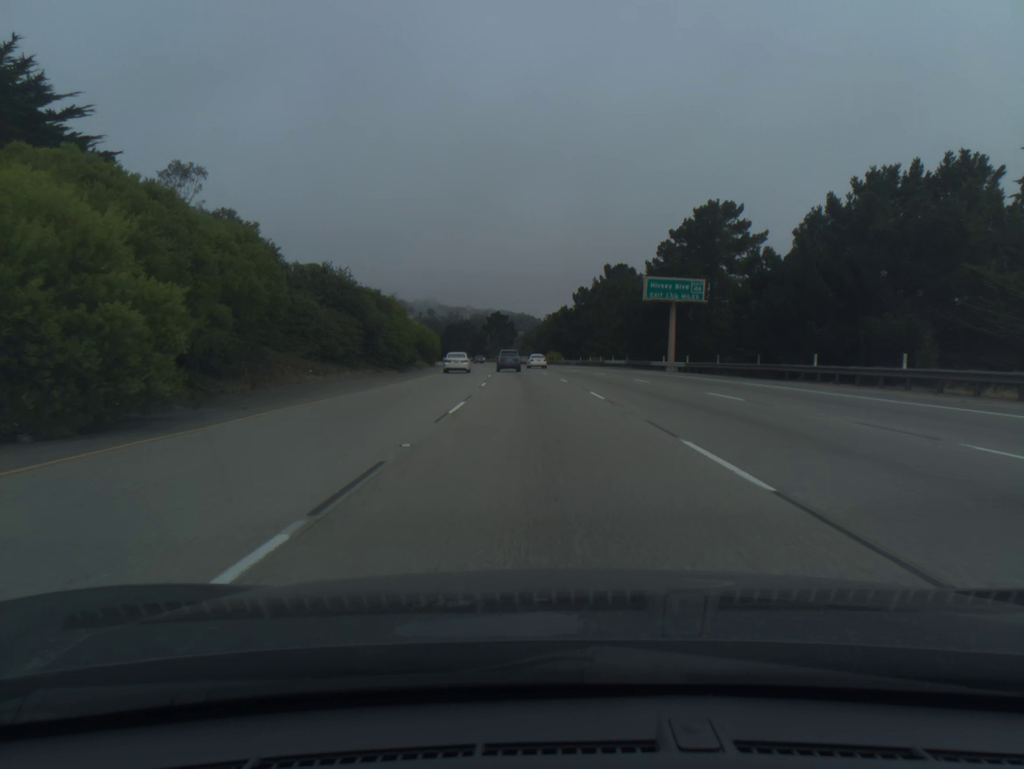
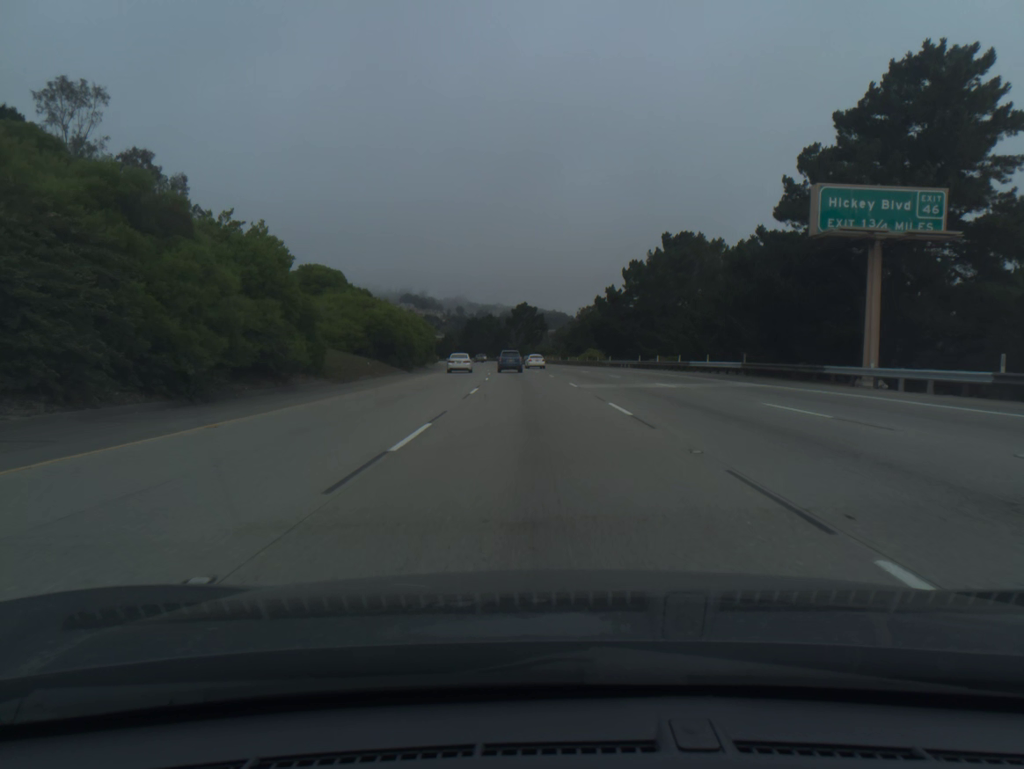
(-0.6, +35.3) m; -2°
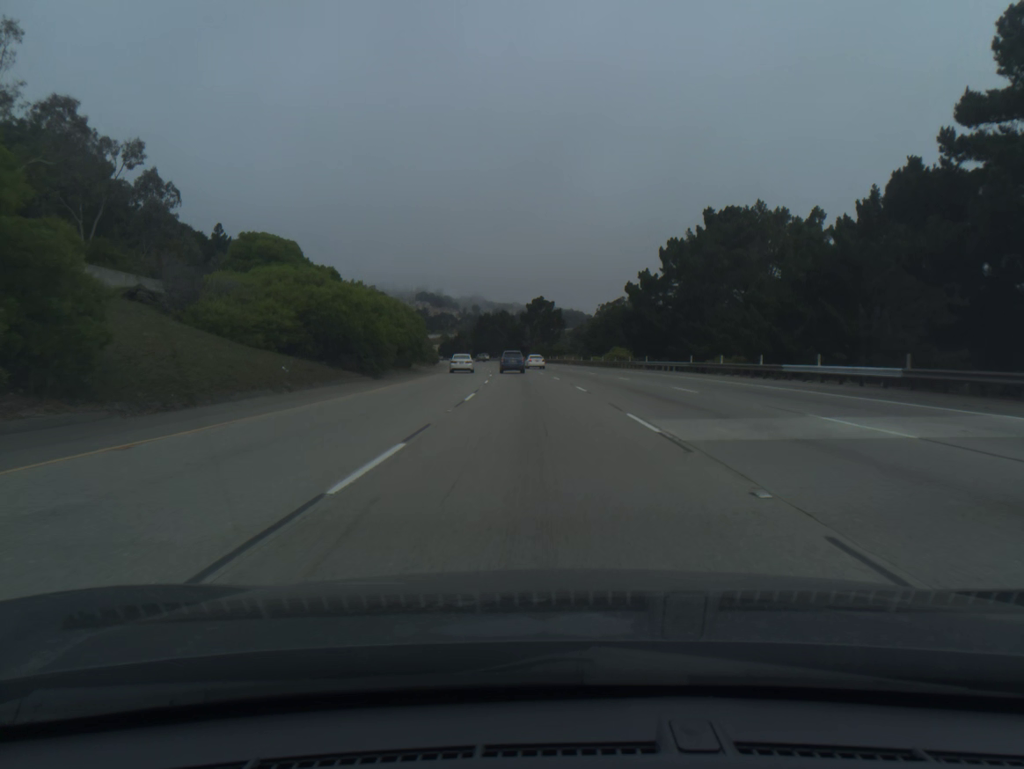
(-0.2, +17.7) m; -1°
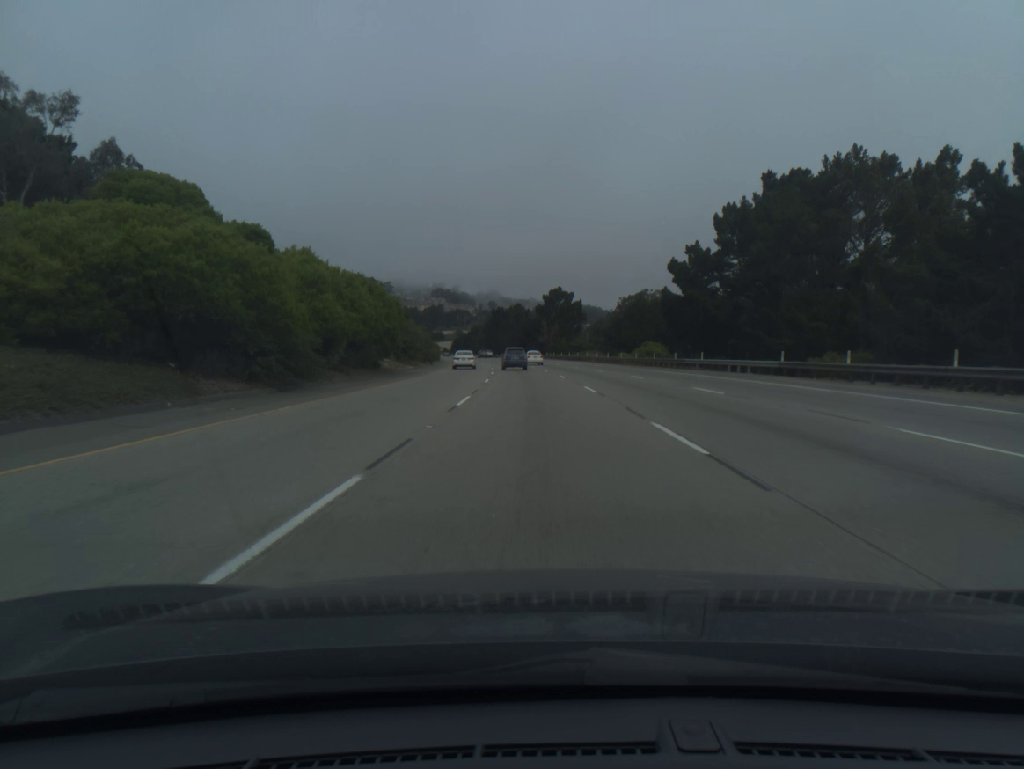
(-0.2, +17.7) m; -1°
